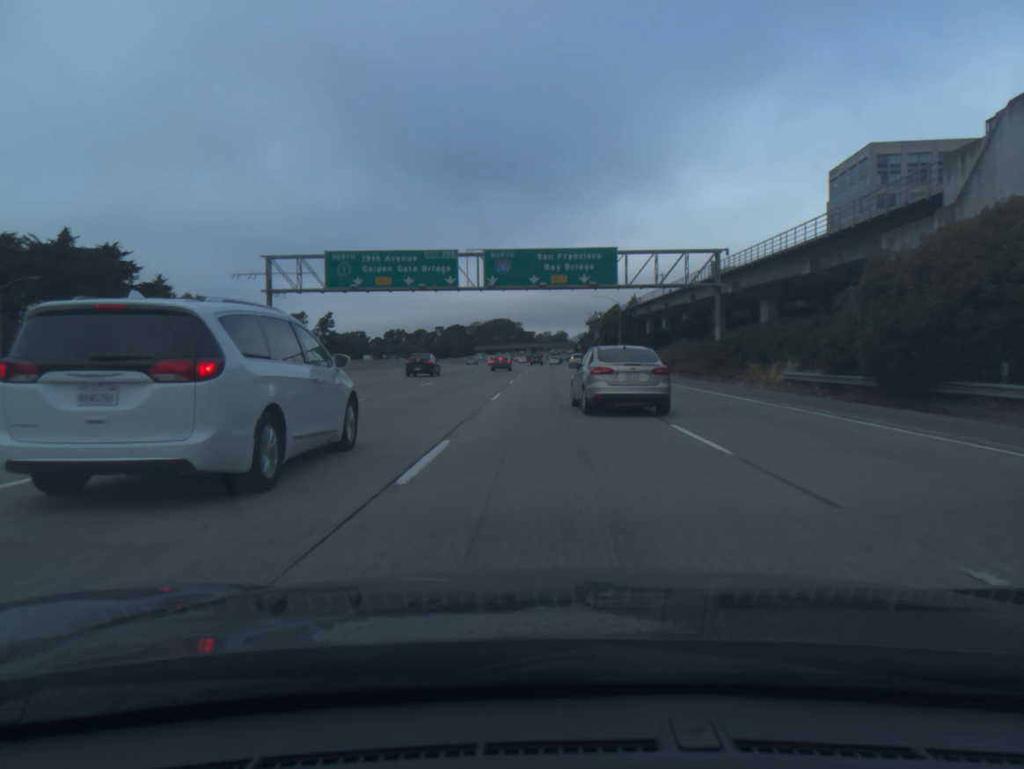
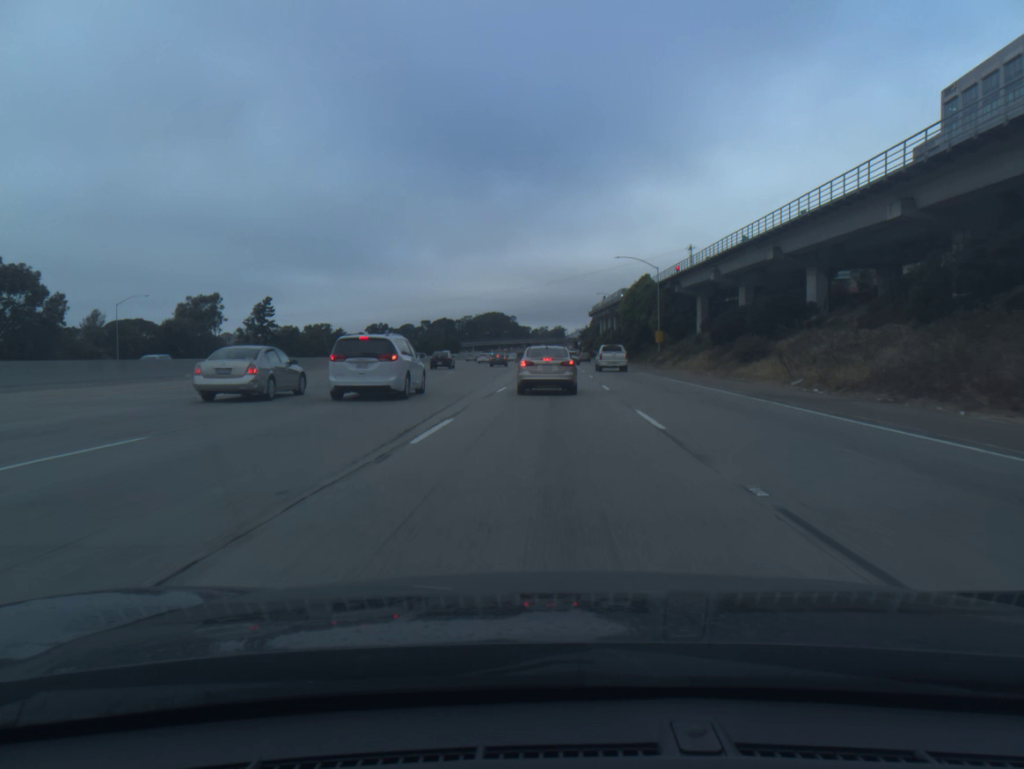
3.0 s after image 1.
(+0.4, +54.1) m; 0°
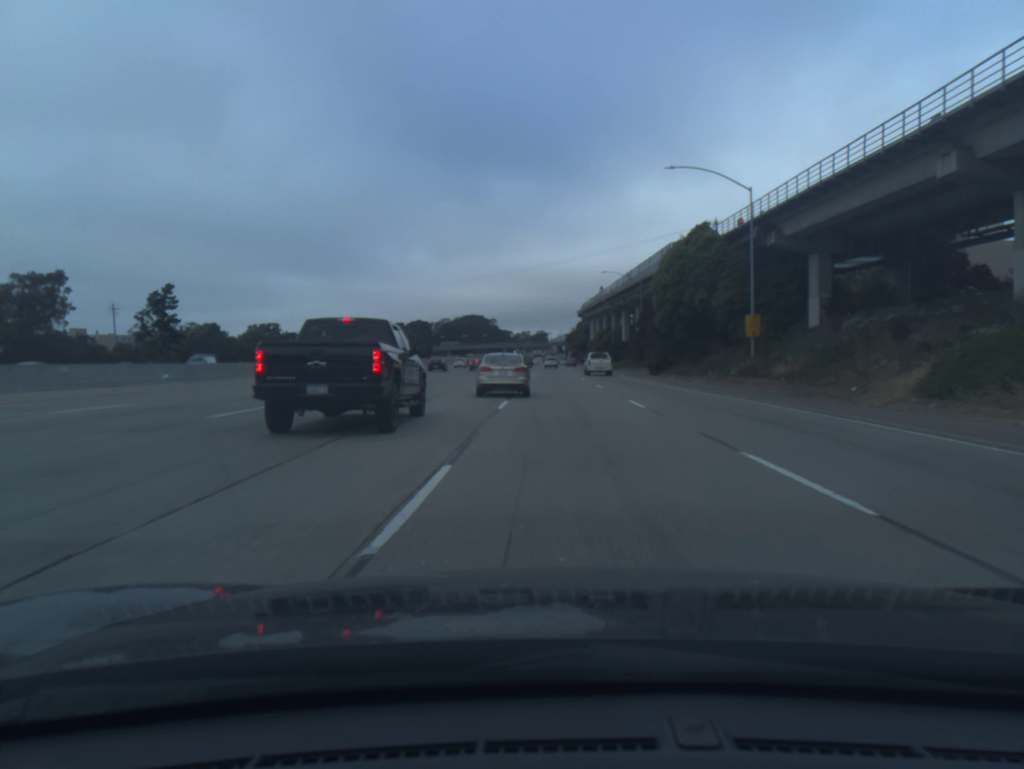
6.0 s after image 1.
(+0.2, +48.7) m; +1°
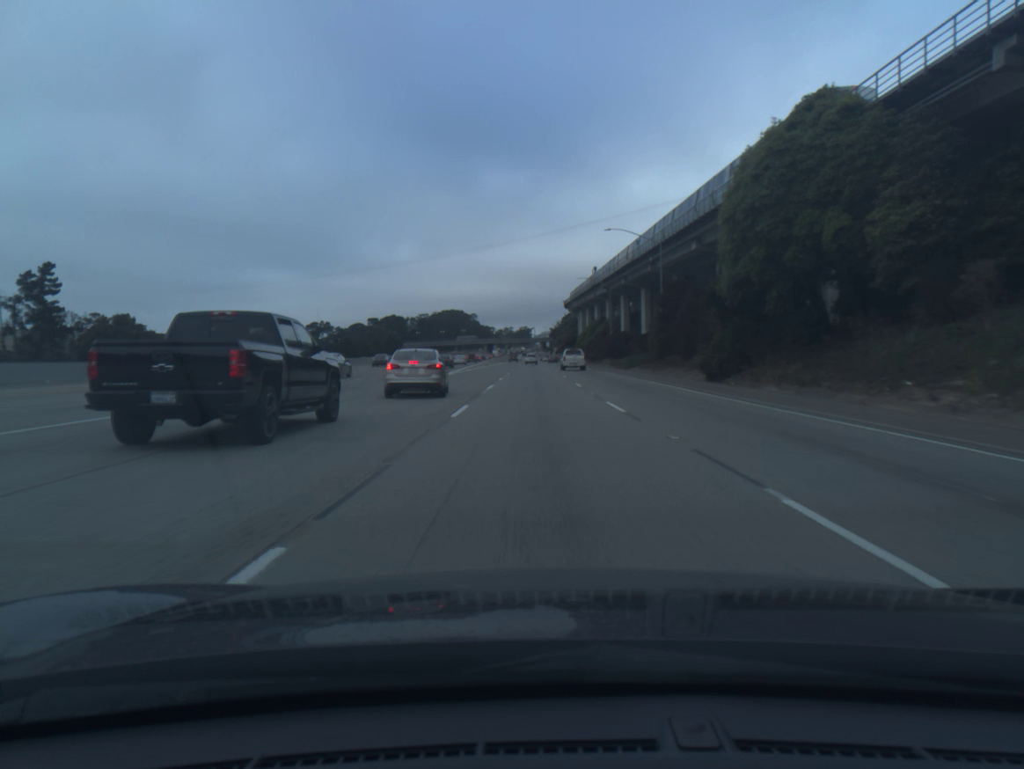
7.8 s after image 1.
(+0.5, +31.9) m; +1°
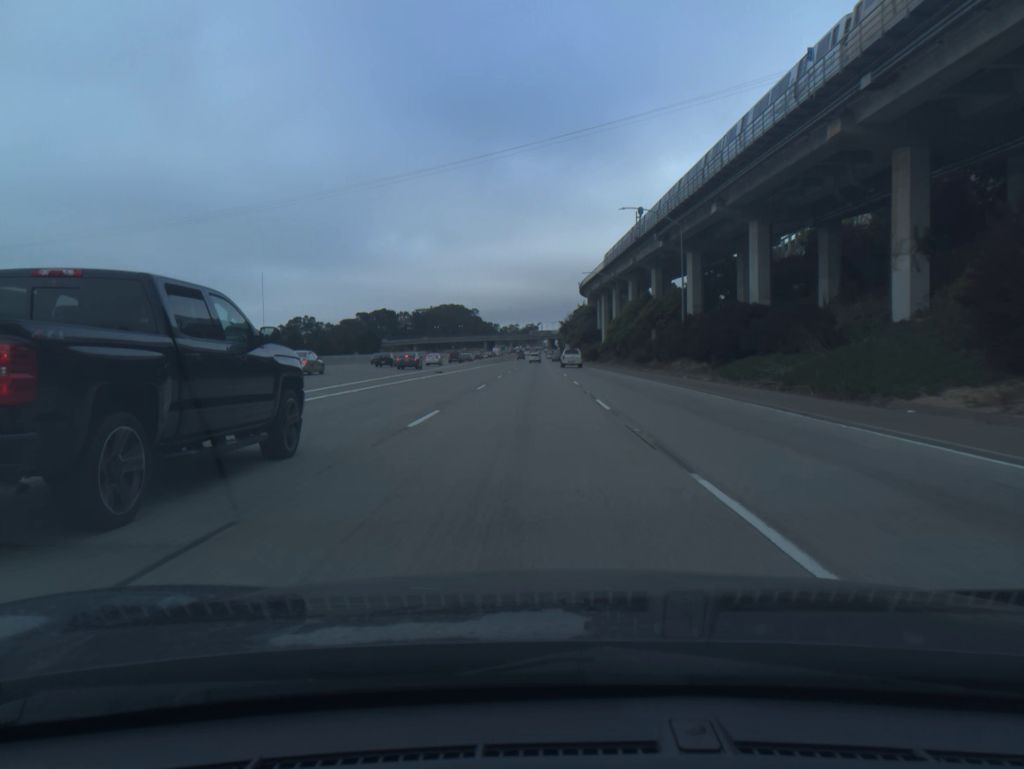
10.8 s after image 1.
(-0.3, +56.4) m; -1°
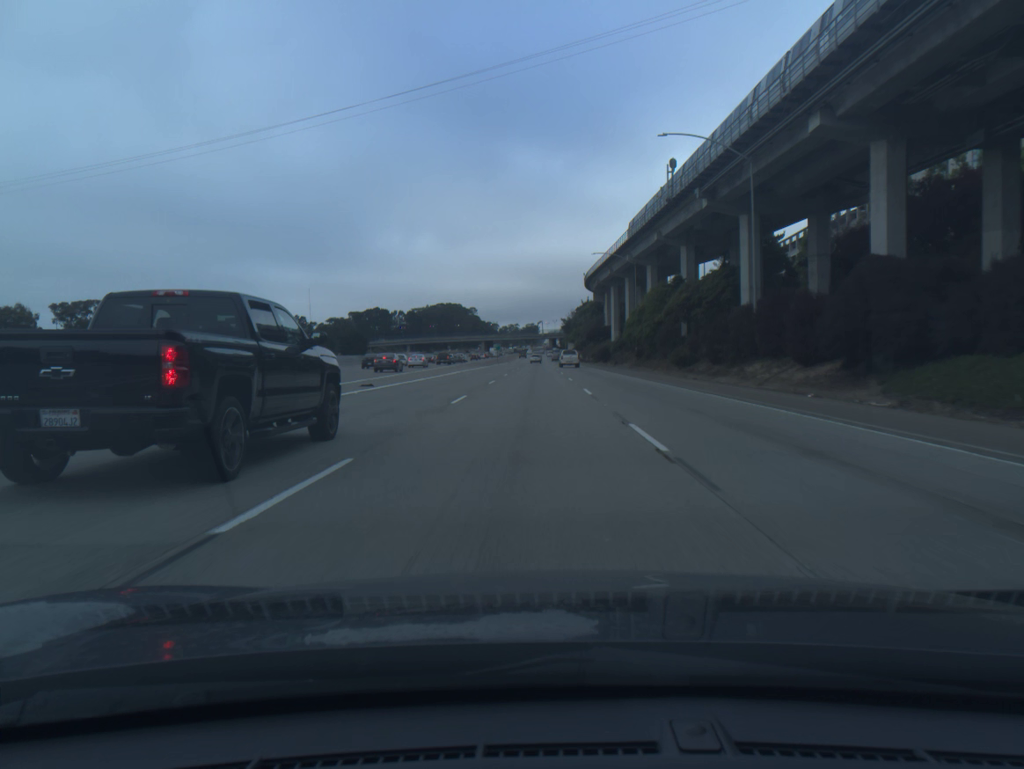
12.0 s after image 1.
(0.0, +22.0) m; 0°
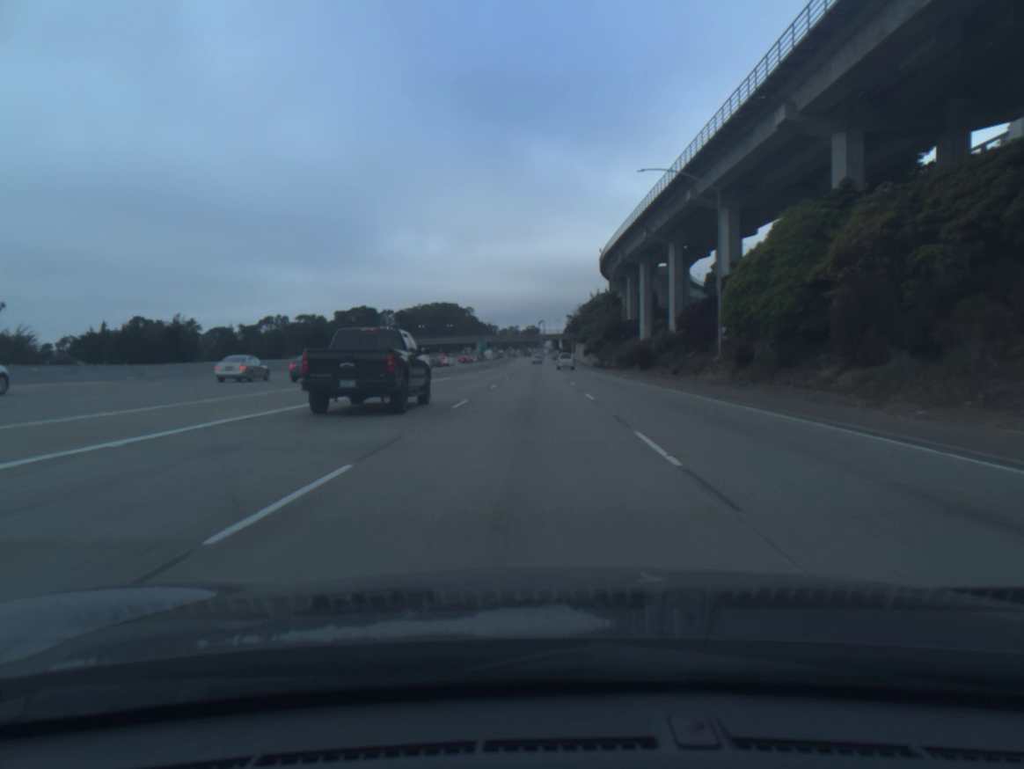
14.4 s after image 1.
(-0.1, +43.5) m; 0°
